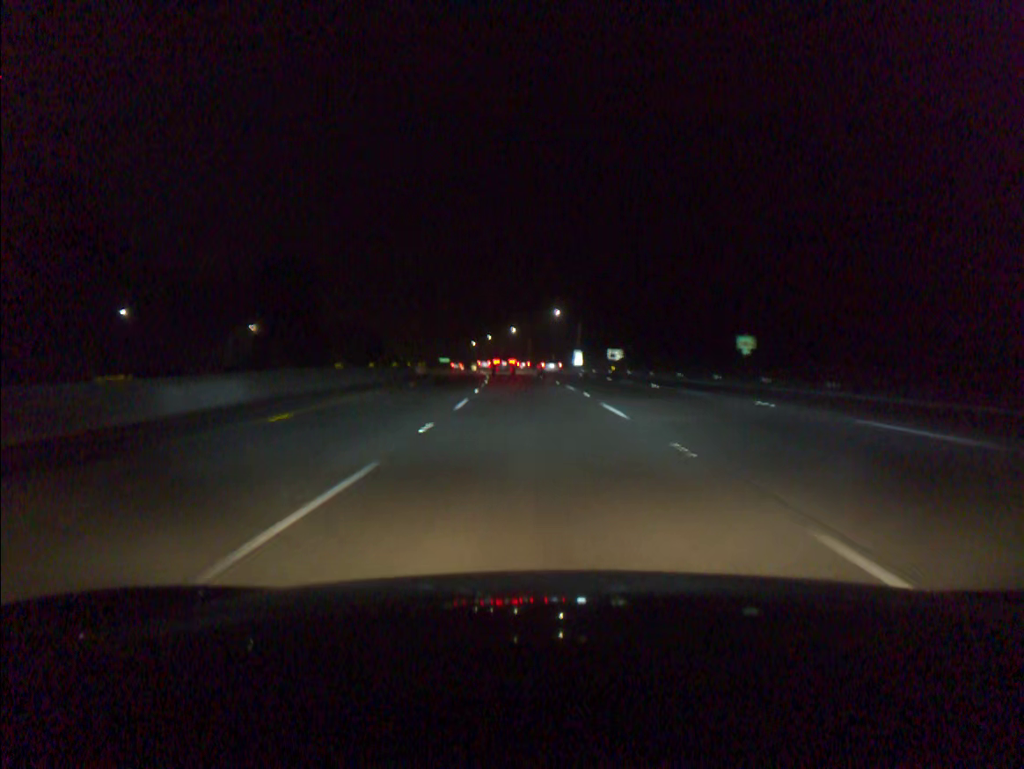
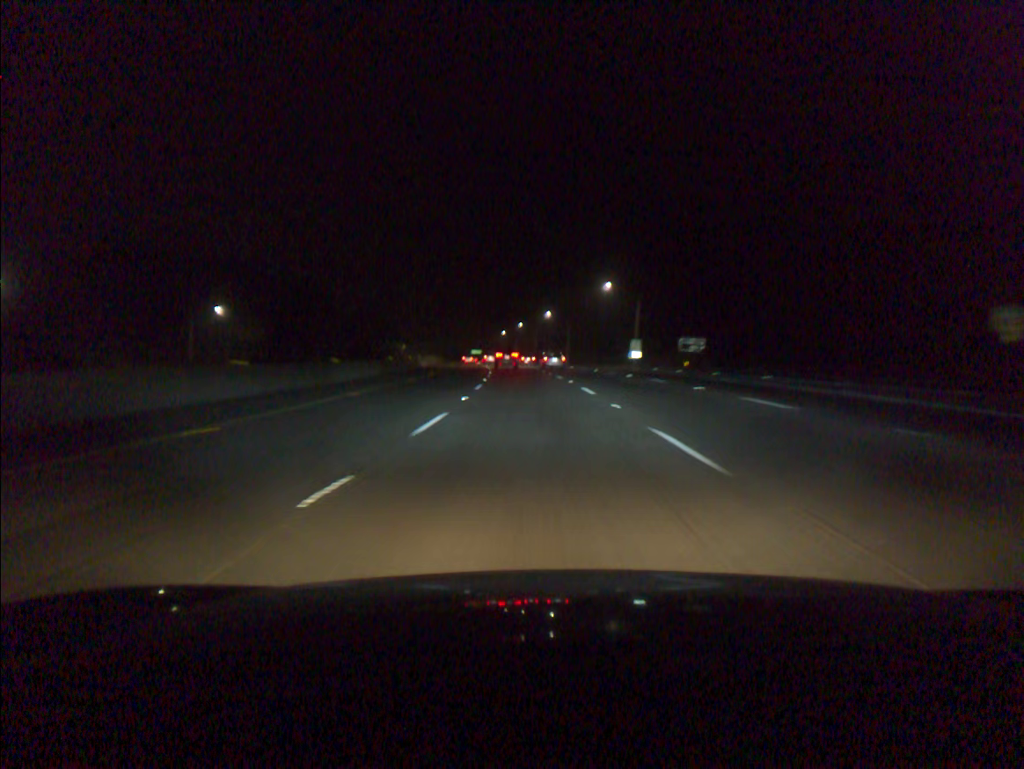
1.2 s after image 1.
(-0.8, +36.2) m; -3°
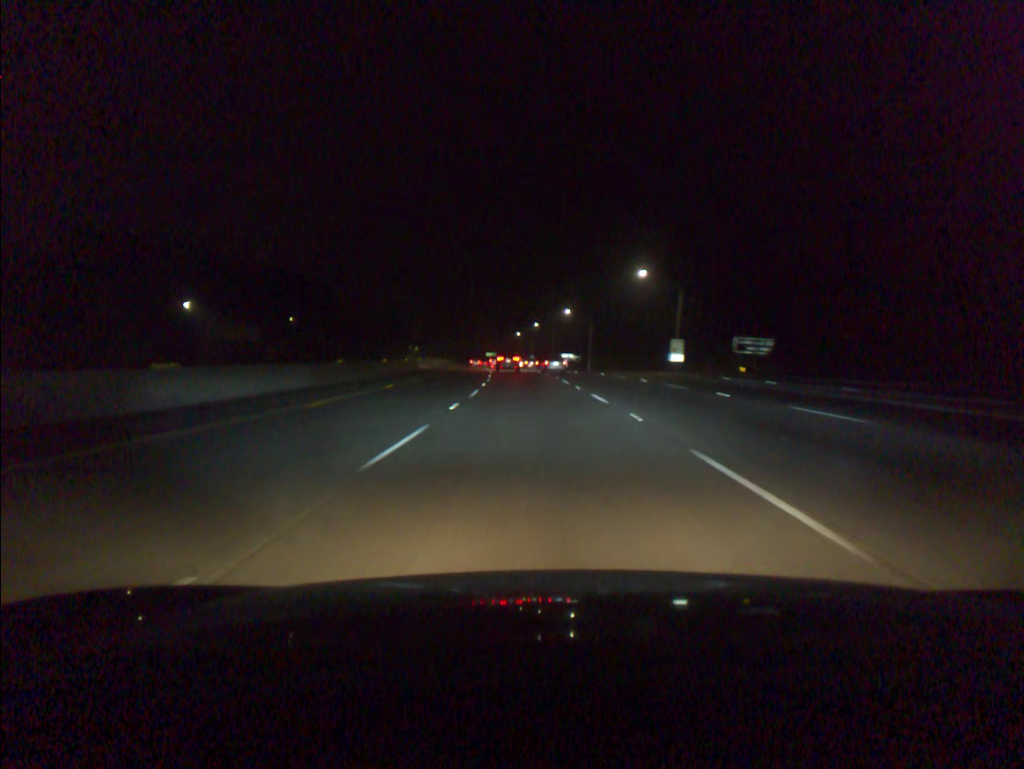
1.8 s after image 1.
(-0.2, +18.0) m; -1°
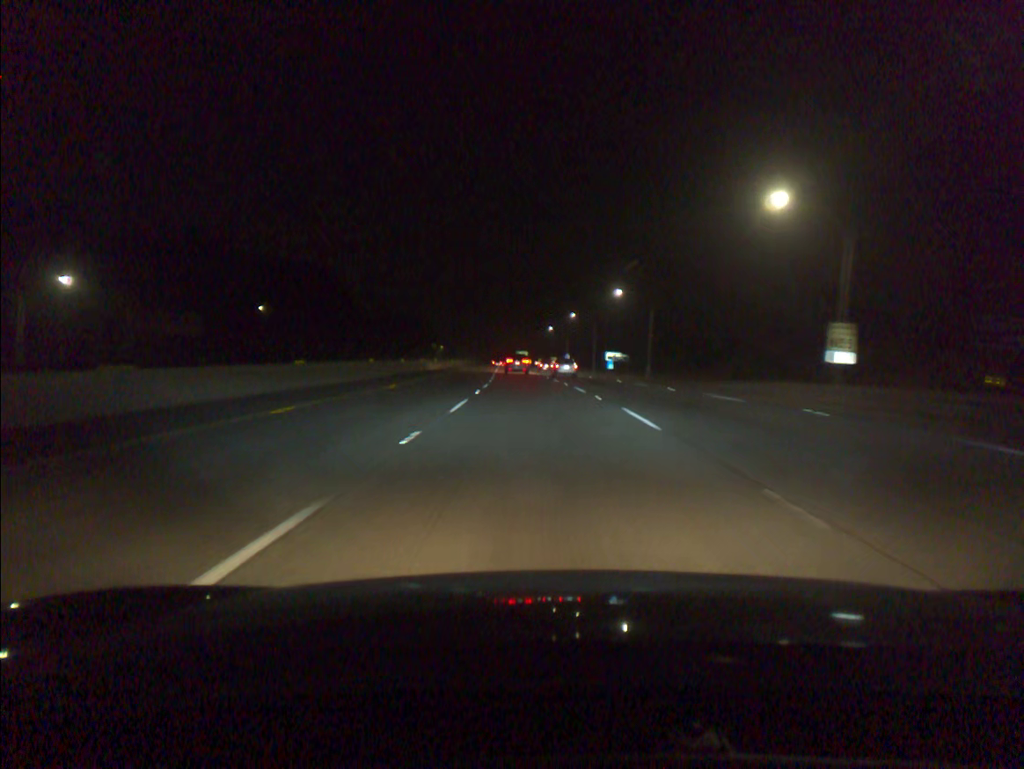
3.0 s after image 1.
(-0.8, +36.0) m; -3°
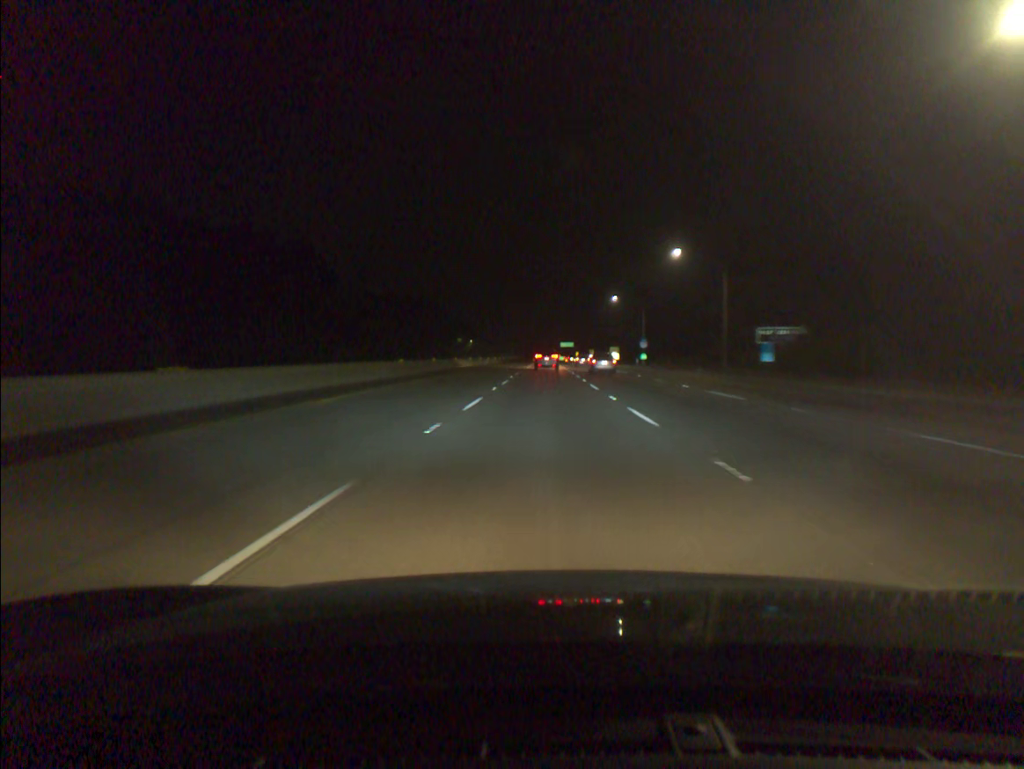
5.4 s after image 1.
(-2.3, +71.8) m; -3°
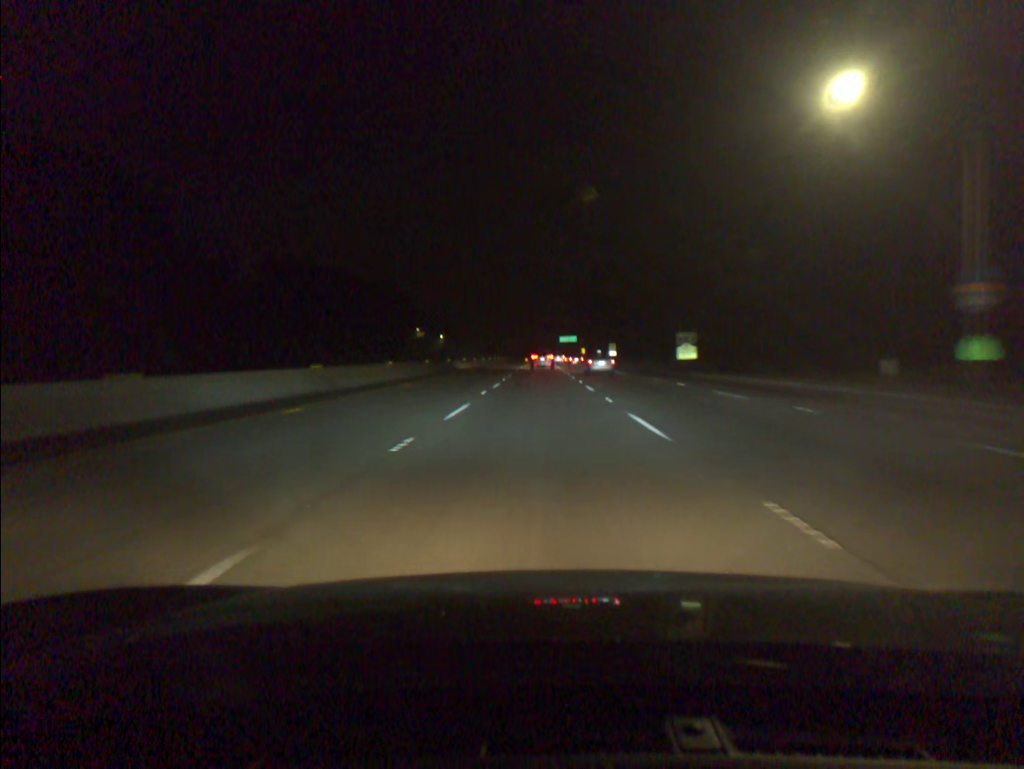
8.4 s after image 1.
(+0.4, +89.5) m; 0°
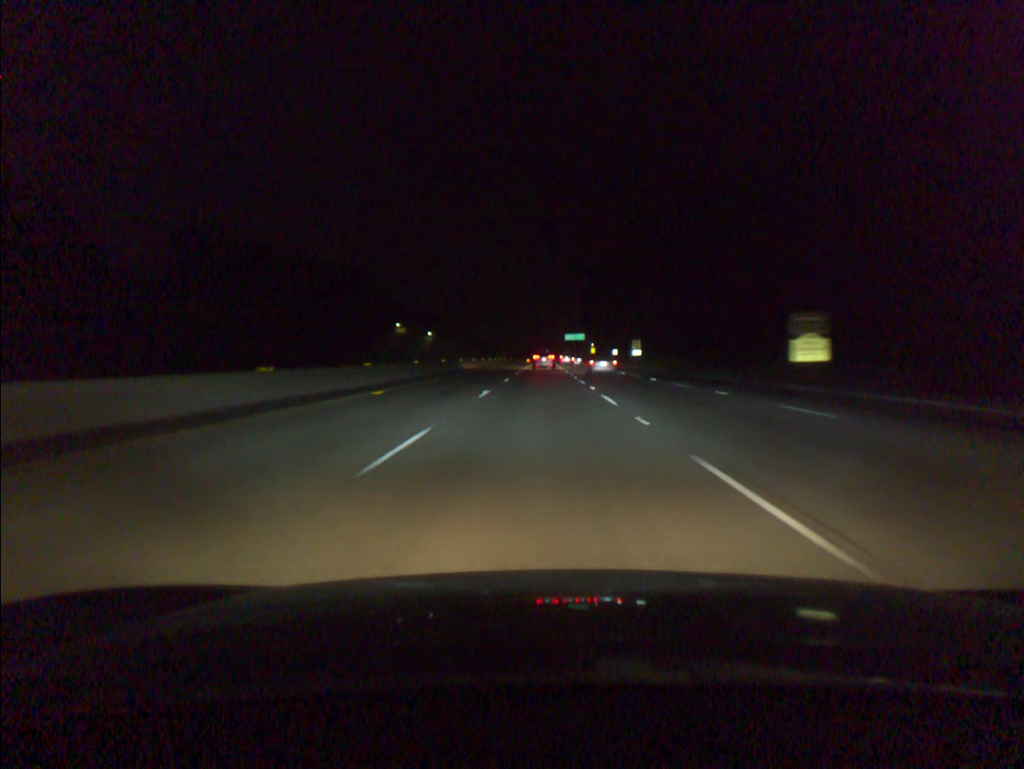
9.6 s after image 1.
(-0.1, +35.8) m; 0°
